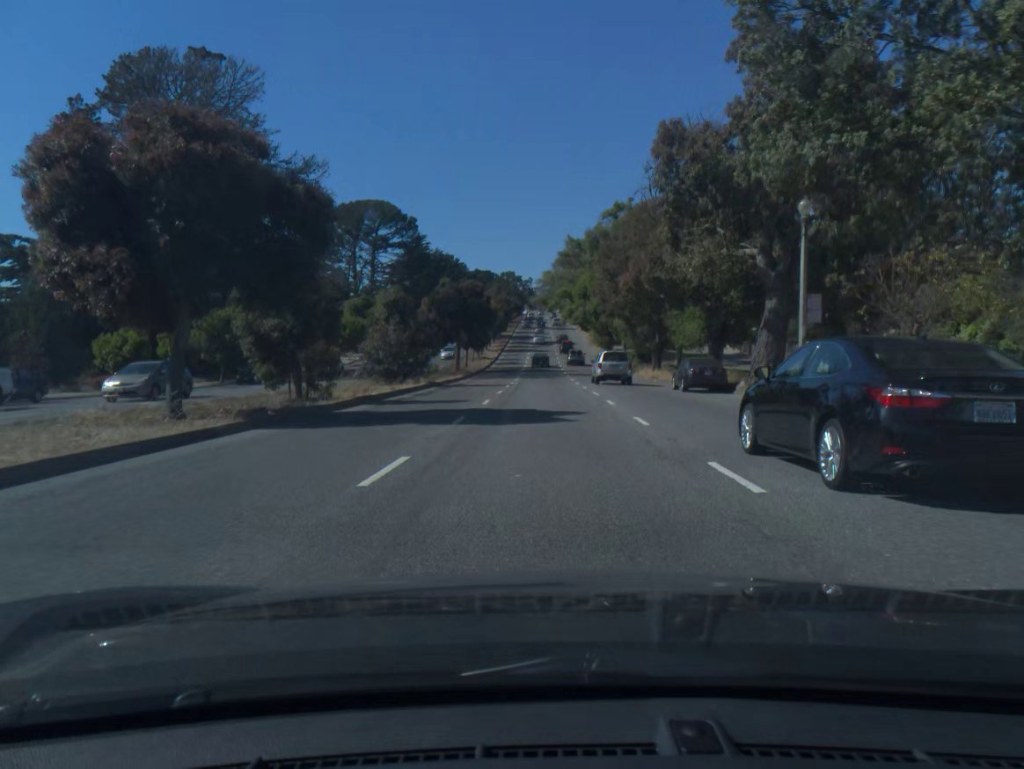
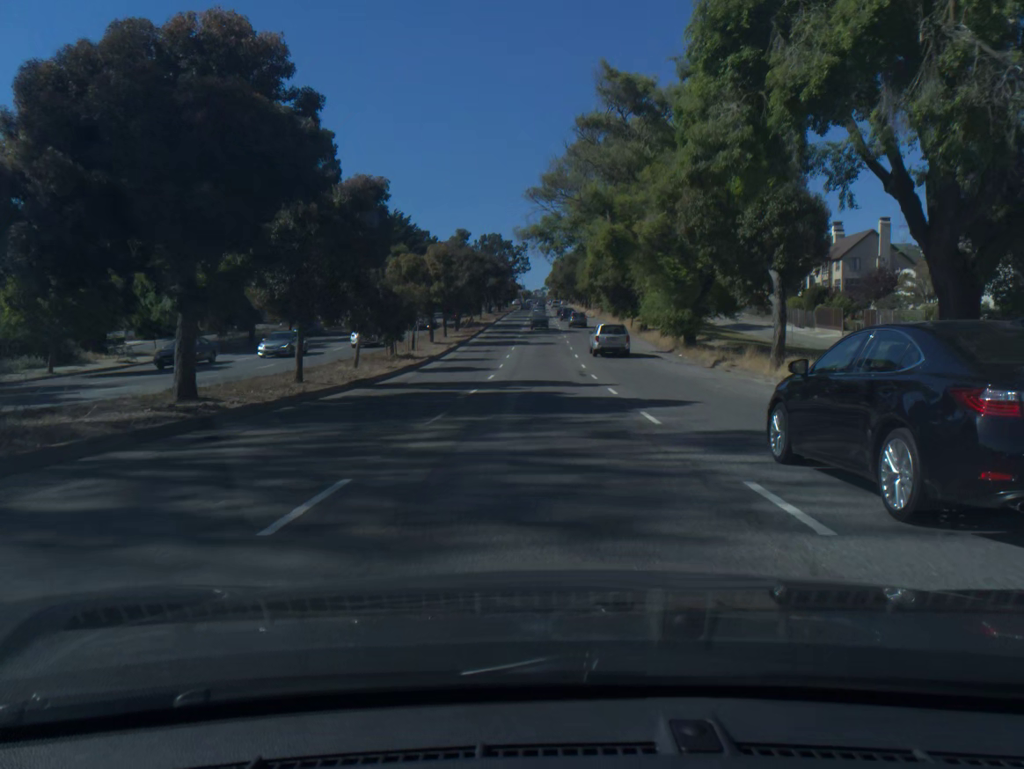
(+0.2, +53.0) m; 0°
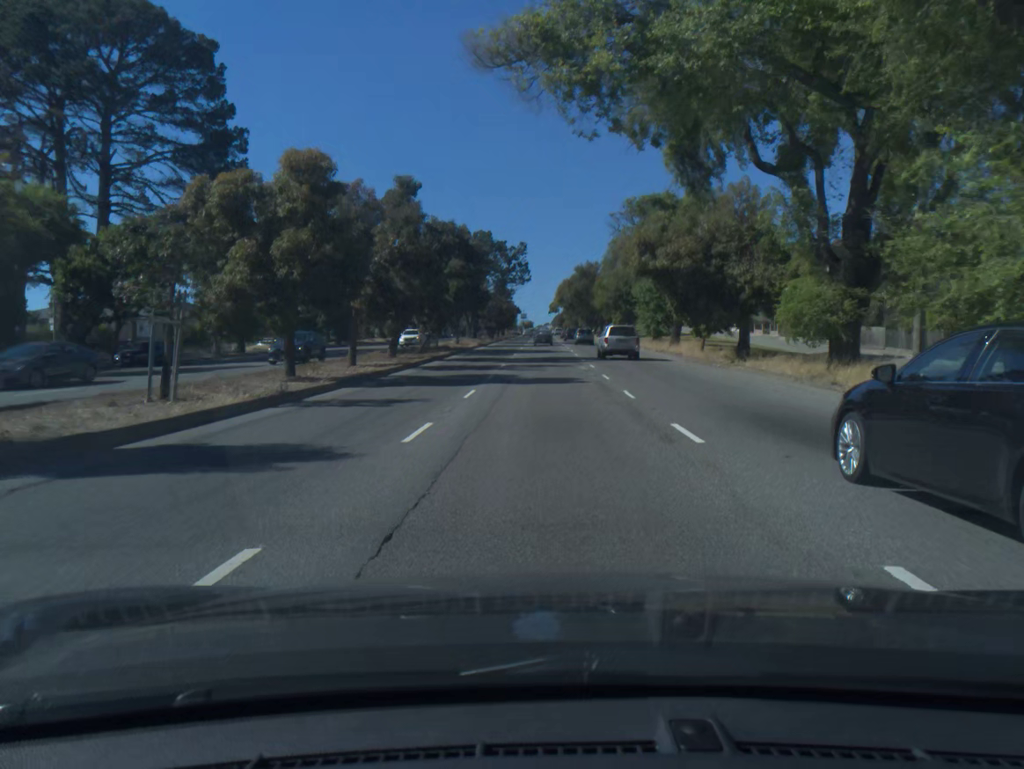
(-0.1, +31.4) m; 0°
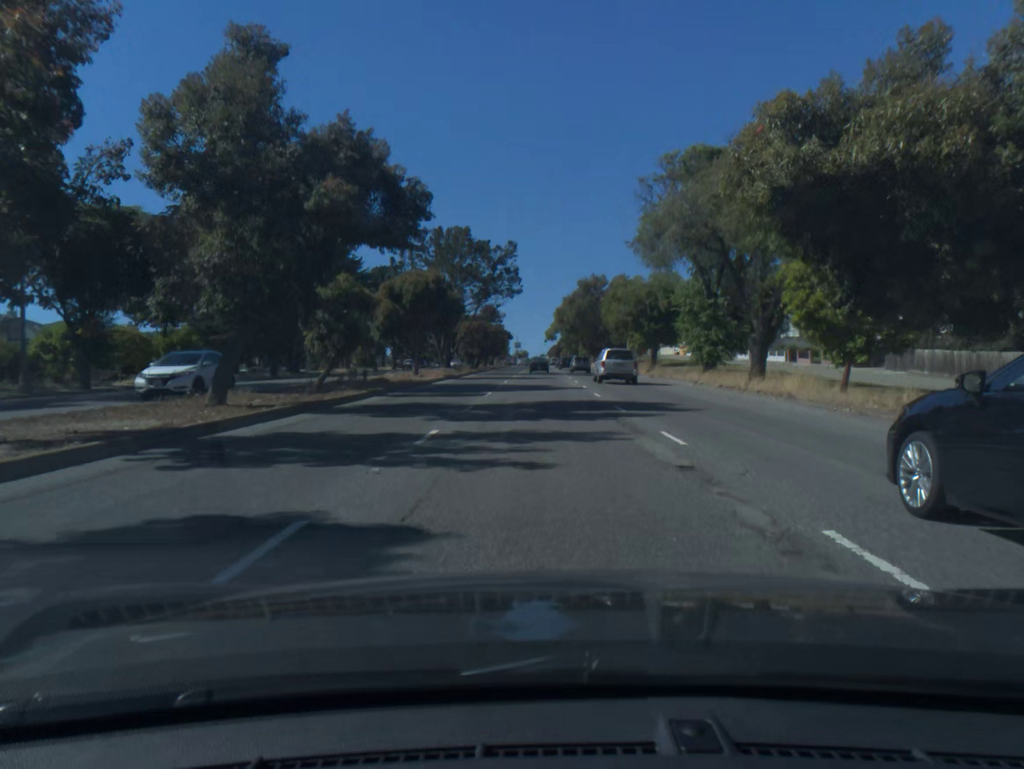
(0.0, +20.4) m; 0°
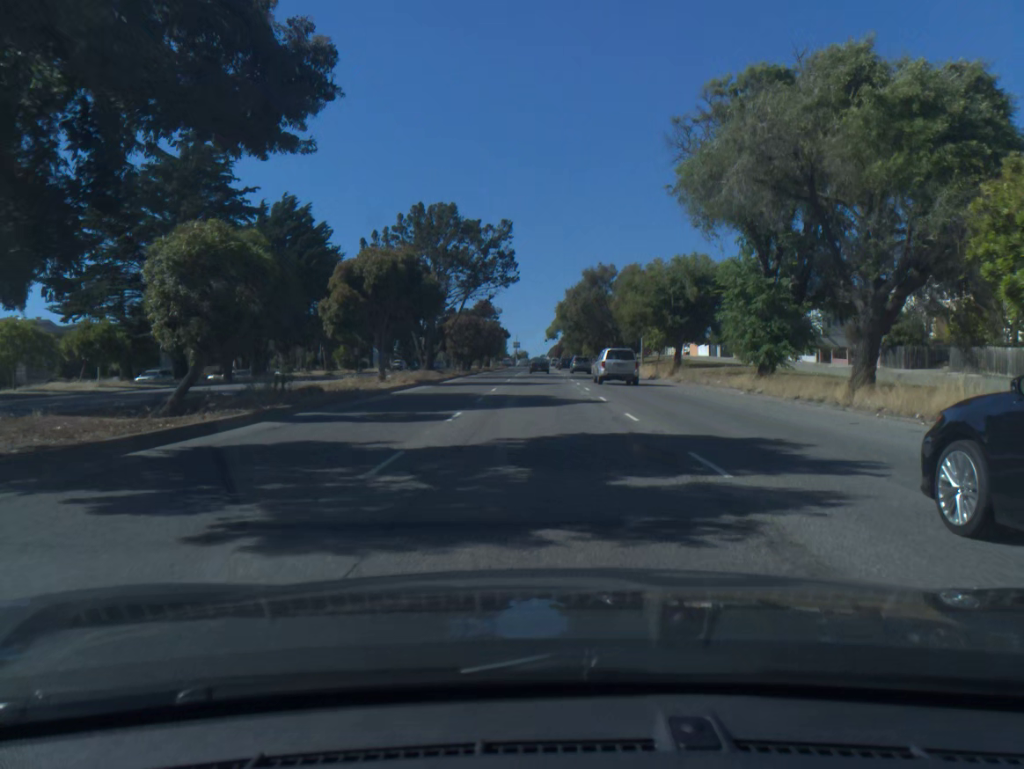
(0.0, +10.0) m; 0°
